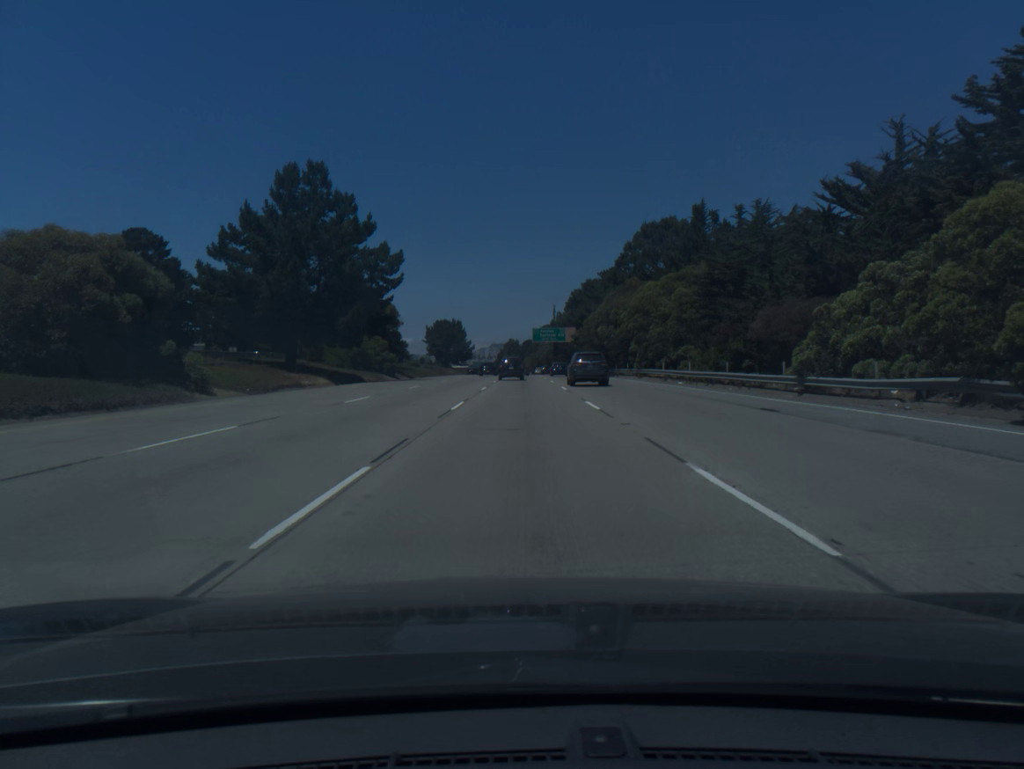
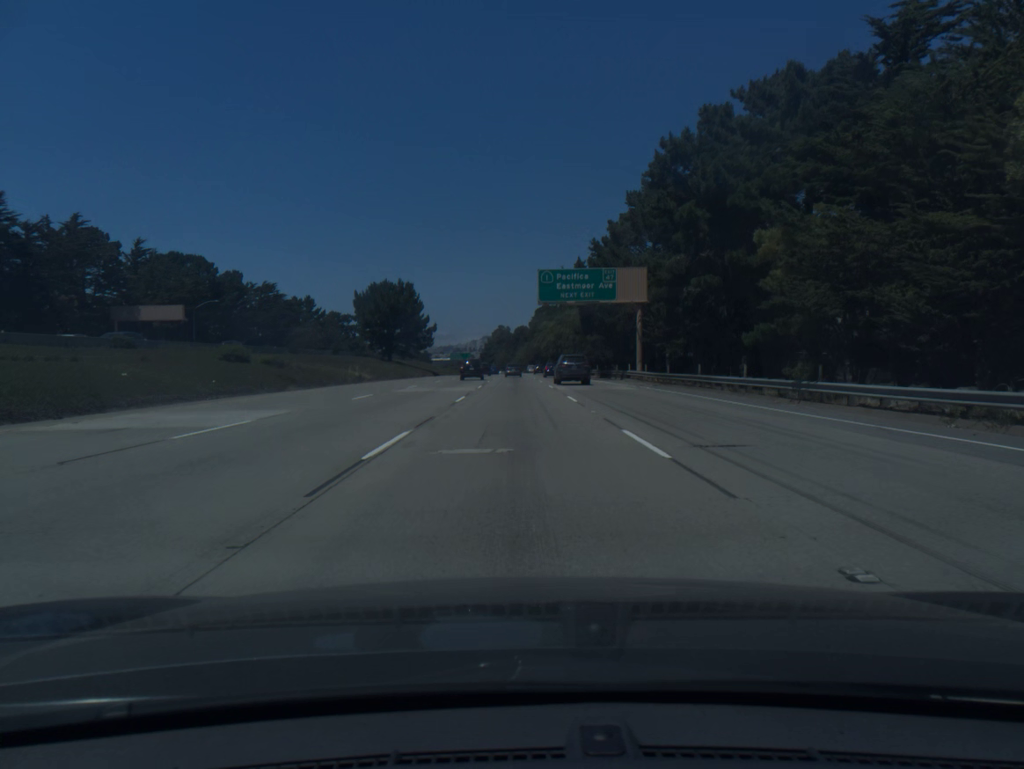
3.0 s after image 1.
(+0.3, +82.9) m; 0°
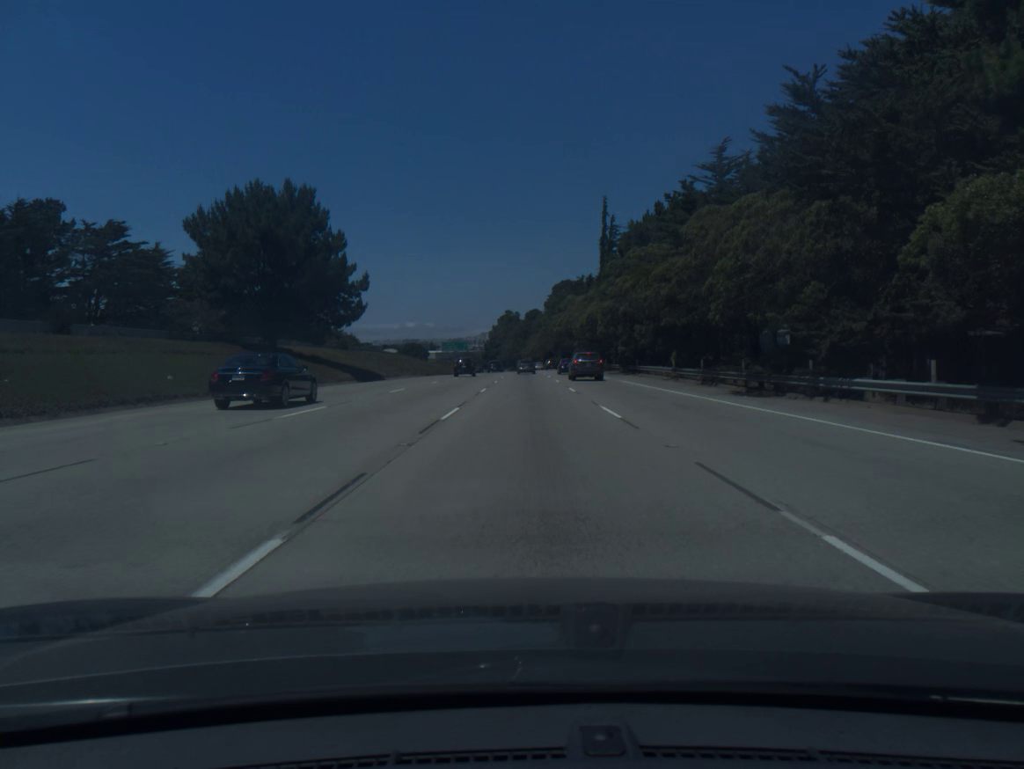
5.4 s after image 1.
(-0.6, +66.6) m; -1°
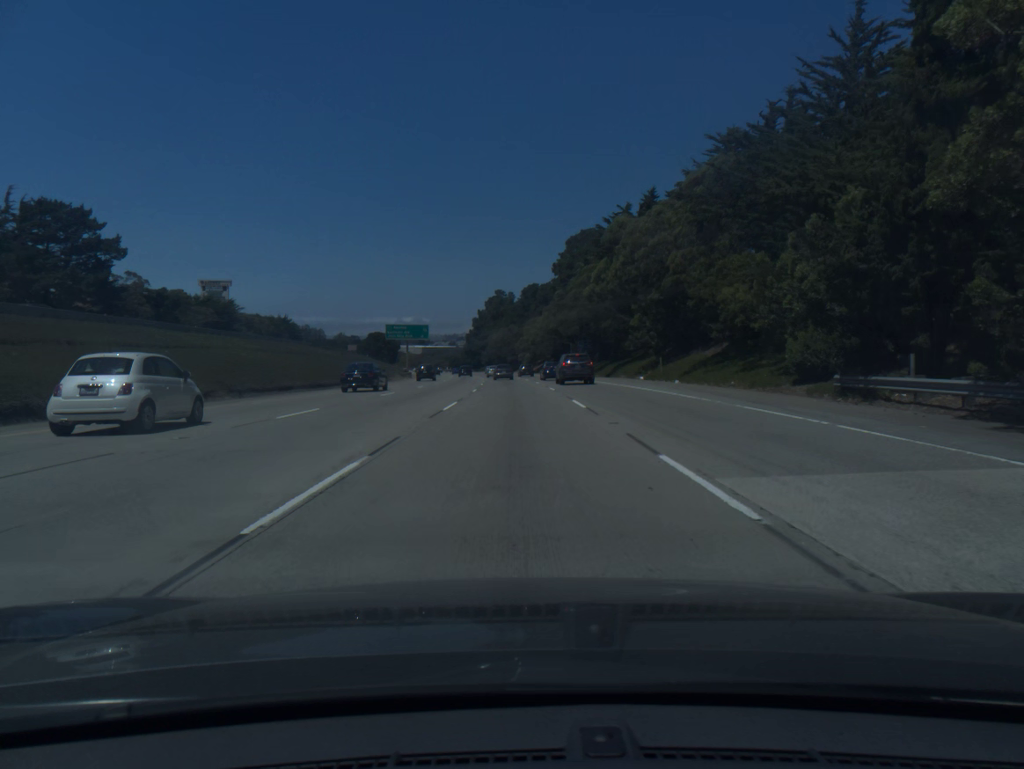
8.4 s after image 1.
(+0.9, +83.6) m; +1°
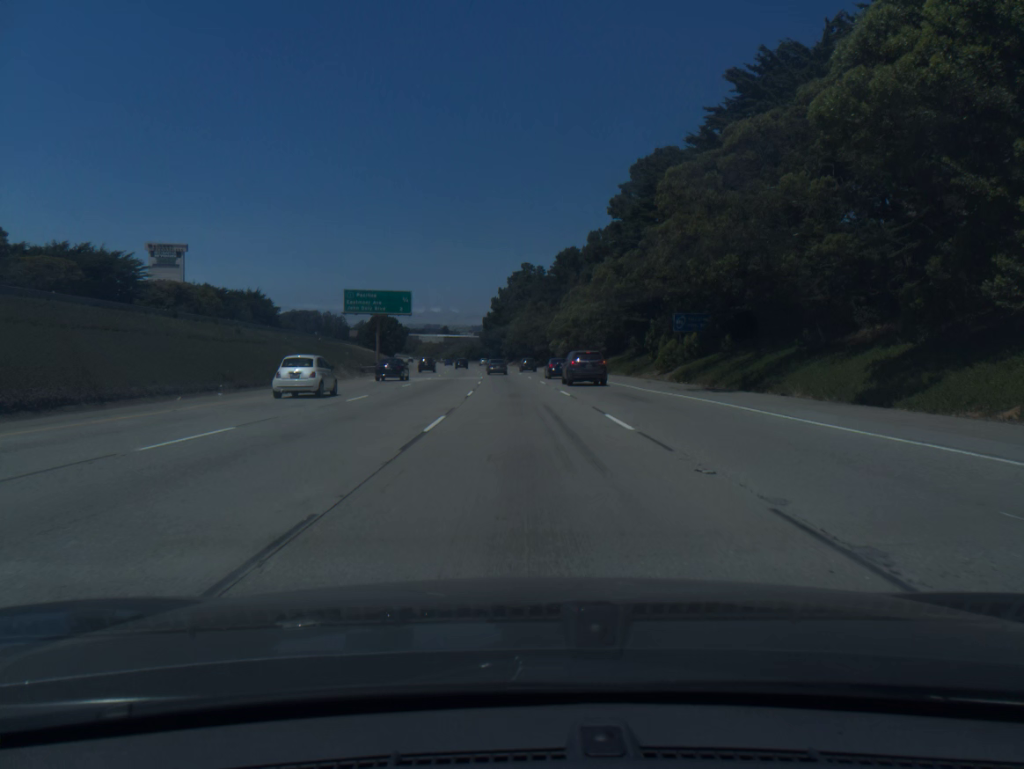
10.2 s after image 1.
(-0.7, +50.3) m; -2°
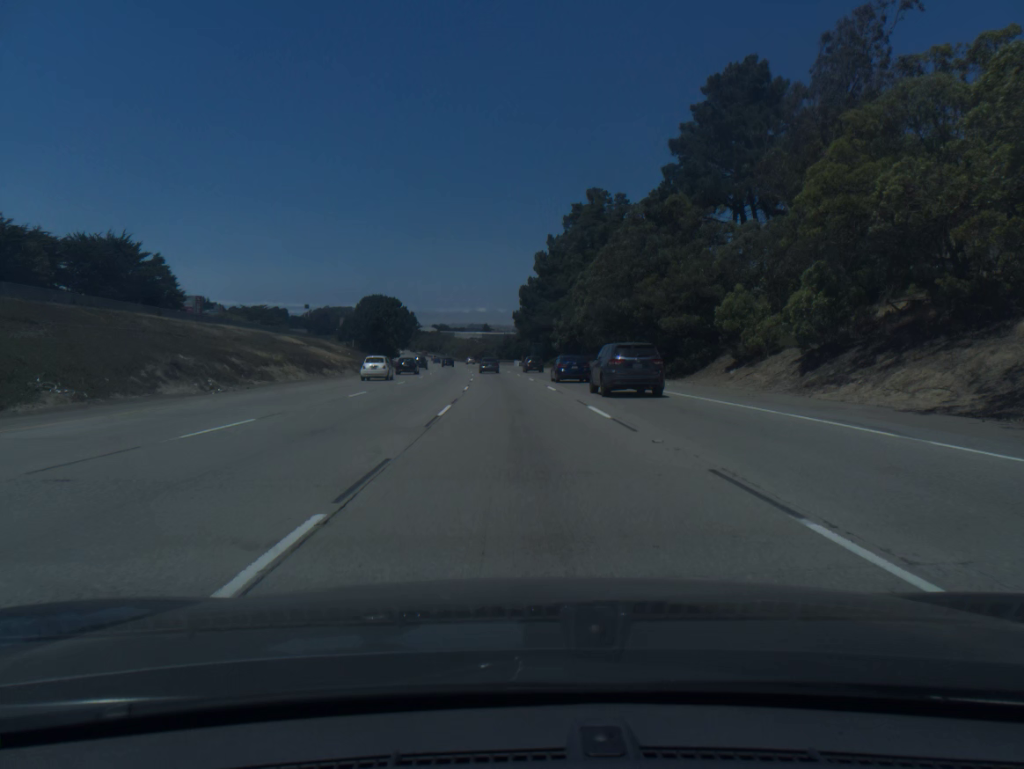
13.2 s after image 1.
(-2.8, +84.7) m; -3°
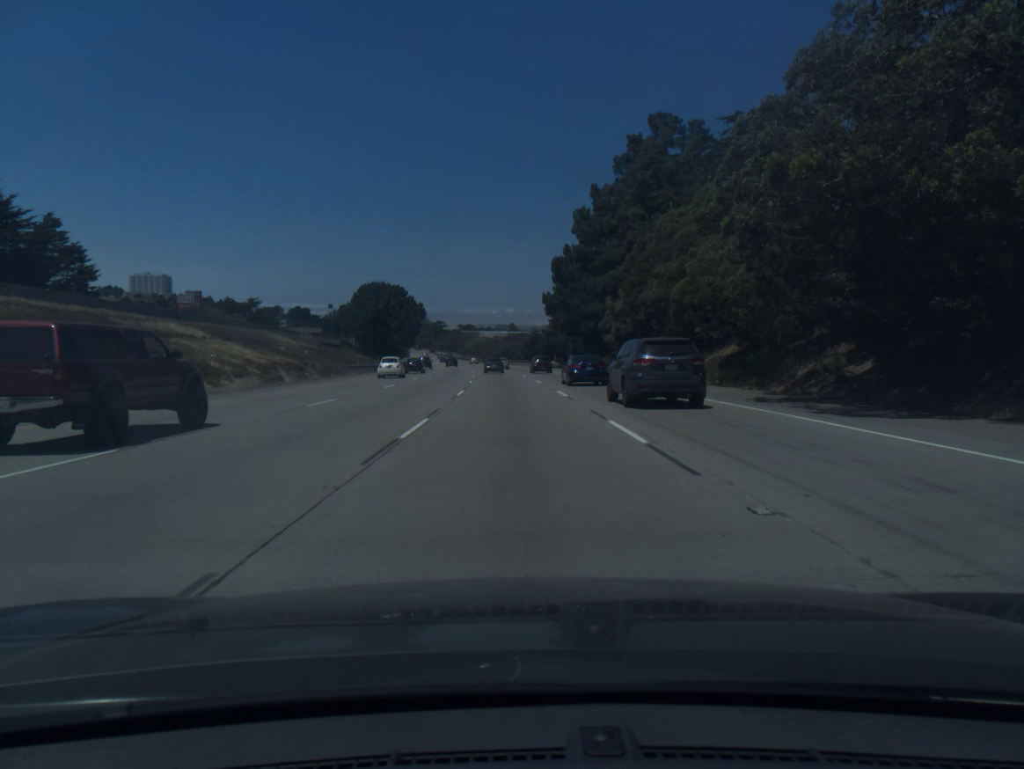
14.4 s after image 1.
(-0.5, +34.2) m; -2°
